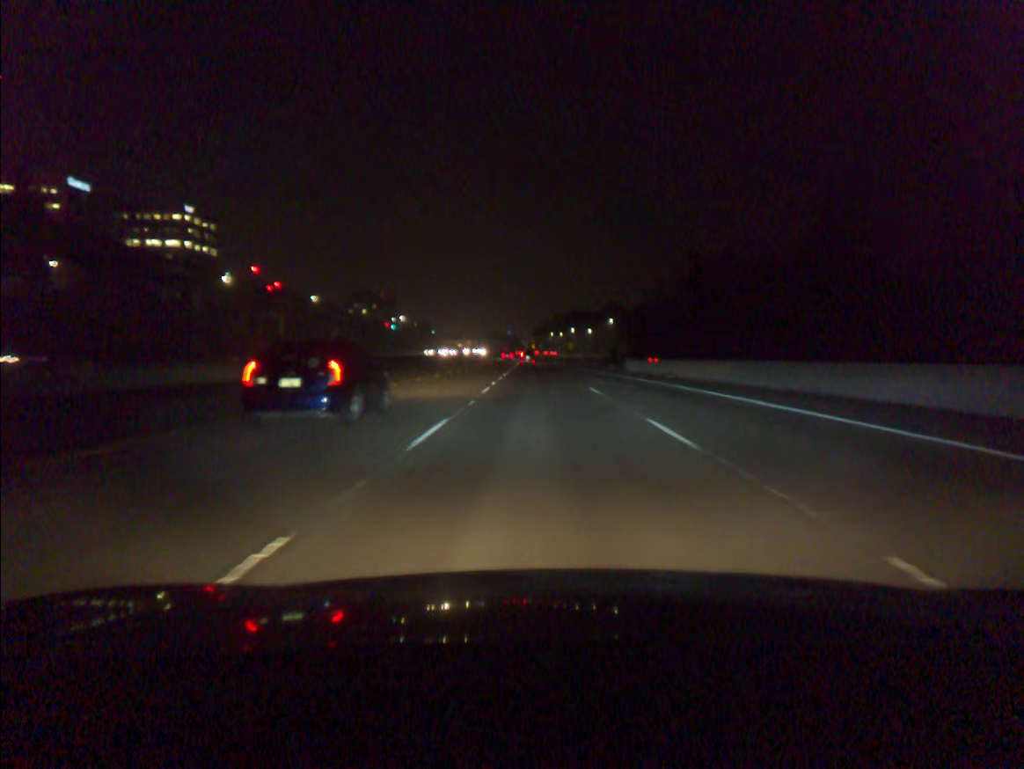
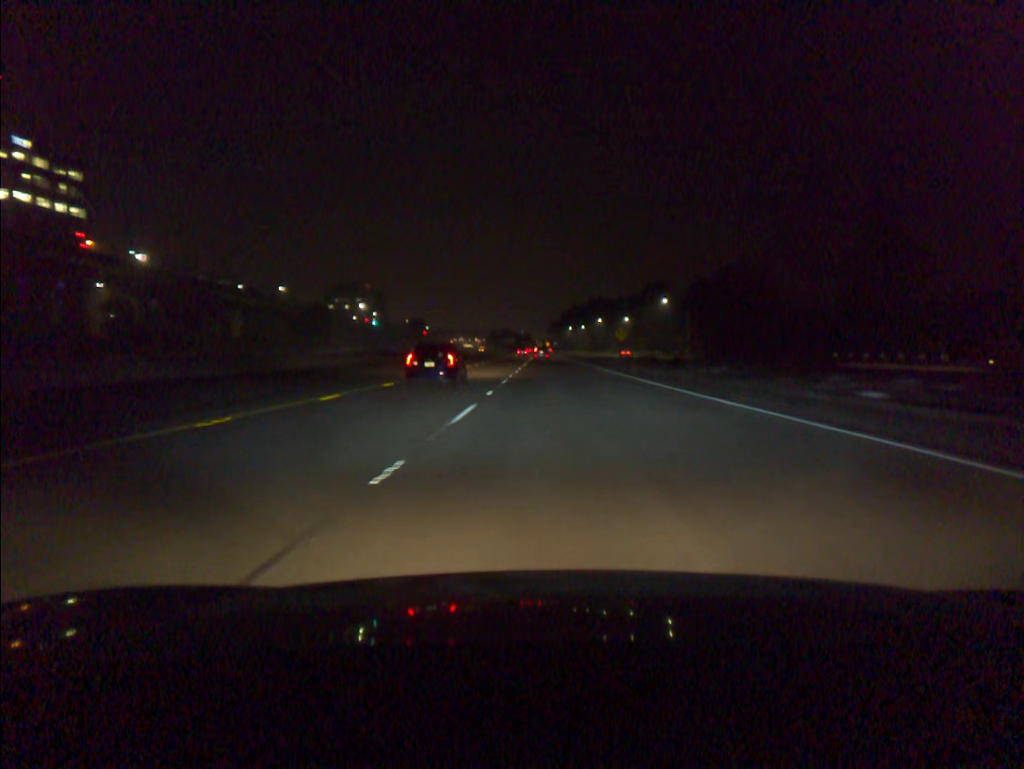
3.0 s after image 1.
(-1.2, +84.1) m; -1°
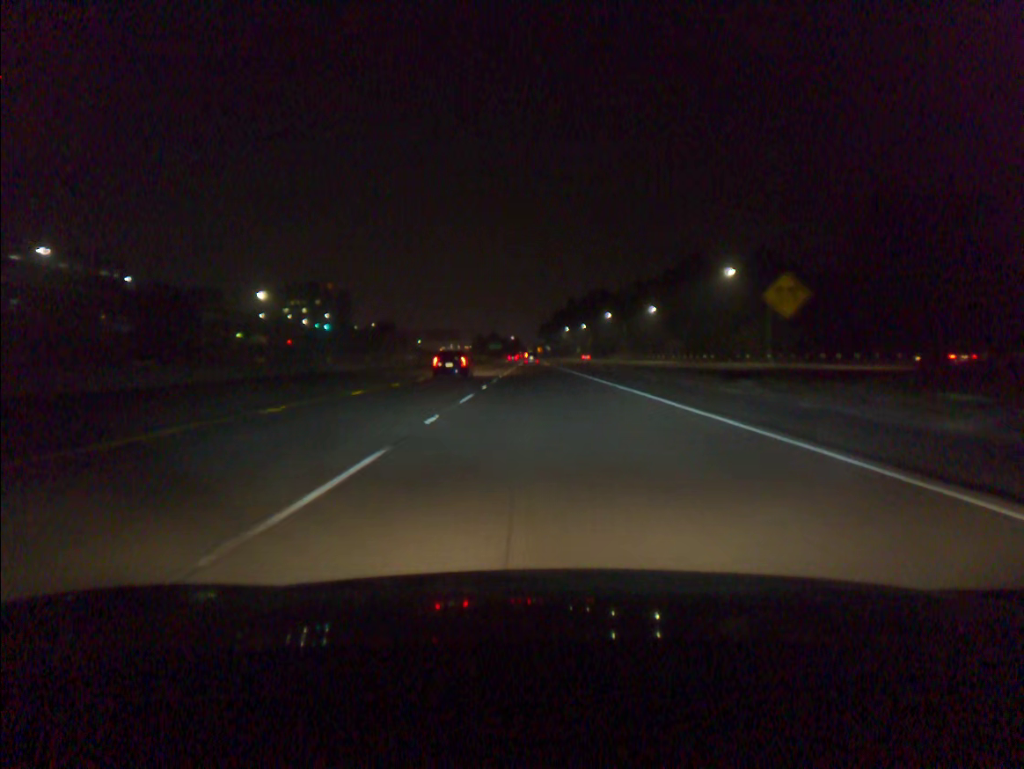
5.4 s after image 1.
(+0.5, +67.0) m; +1°
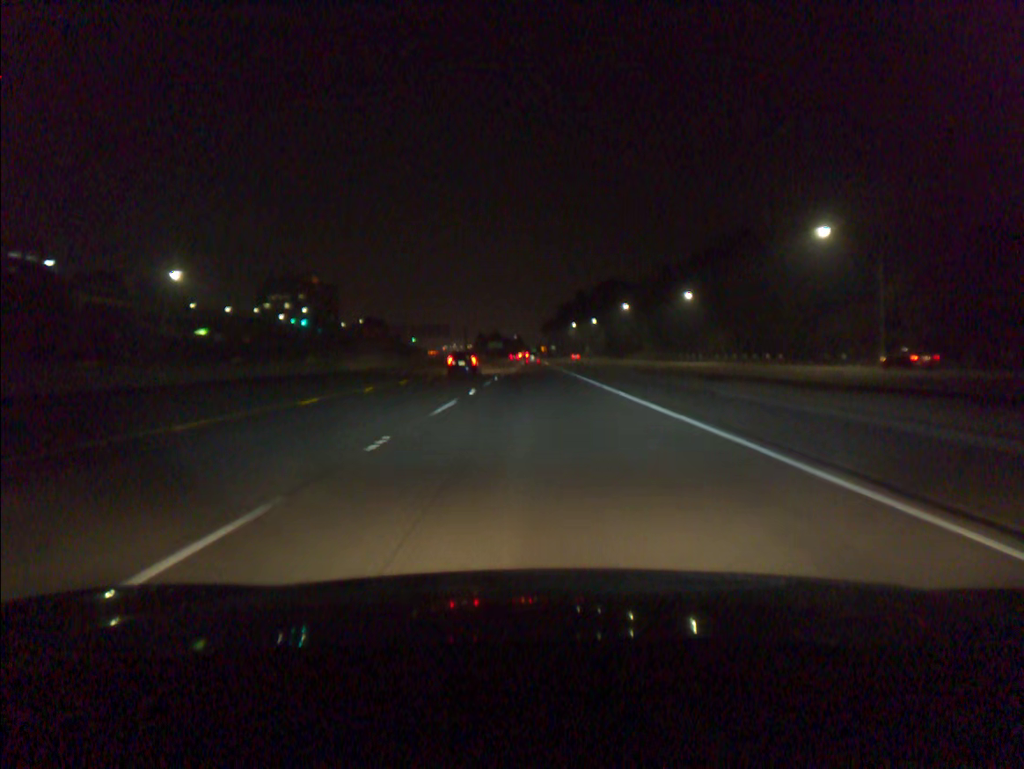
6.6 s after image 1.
(-0.1, +33.4) m; 0°
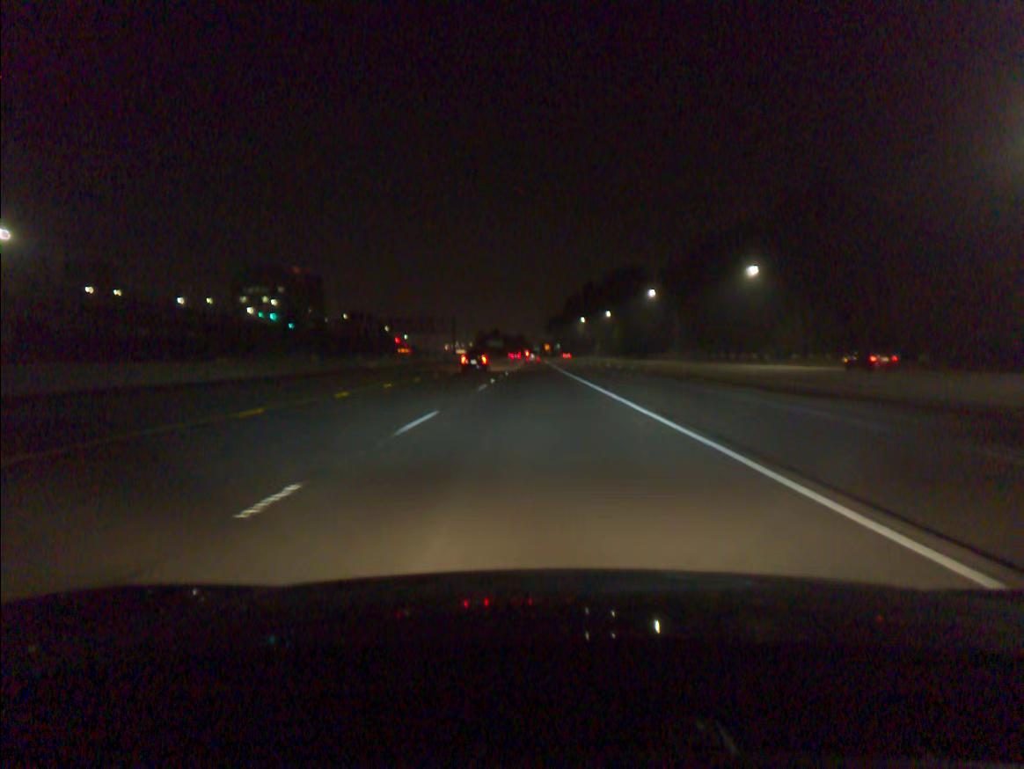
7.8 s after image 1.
(-0.1, +33.4) m; 0°
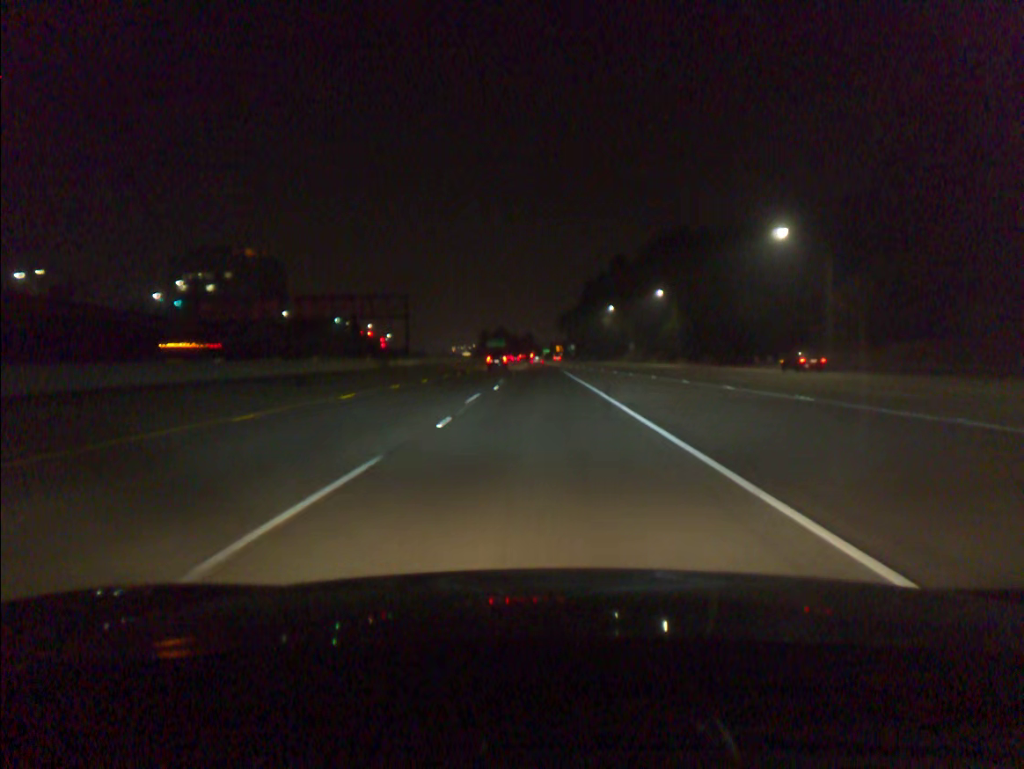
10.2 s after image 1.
(-0.4, +66.8) m; -1°
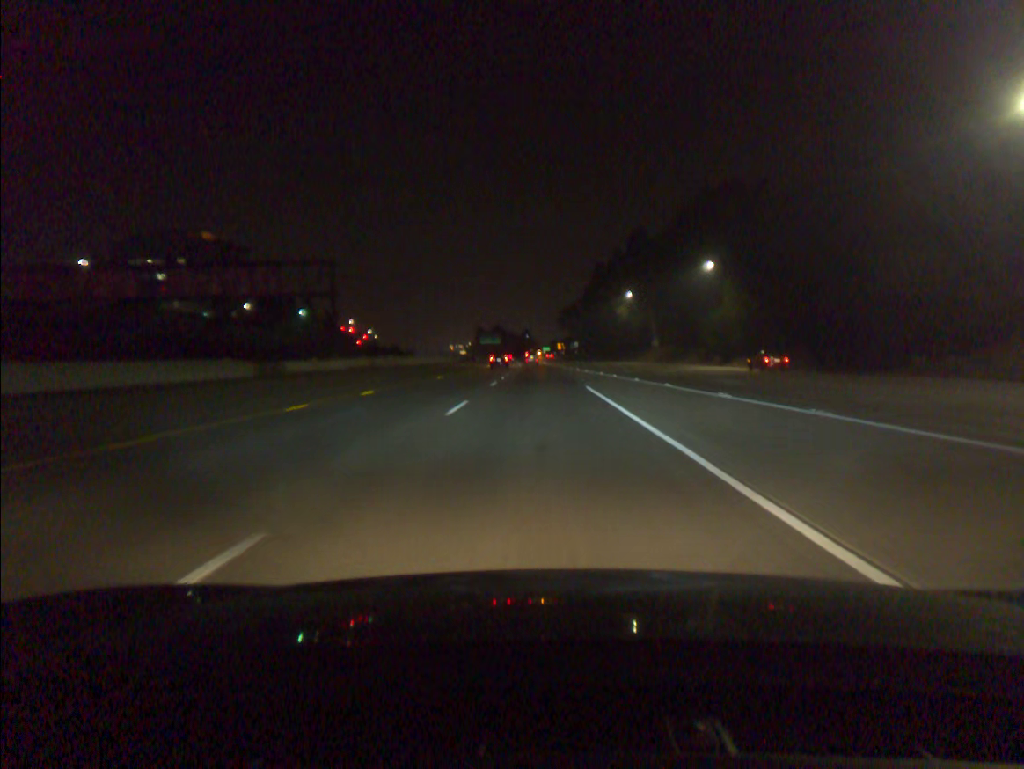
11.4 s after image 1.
(0.0, +33.4) m; 0°
